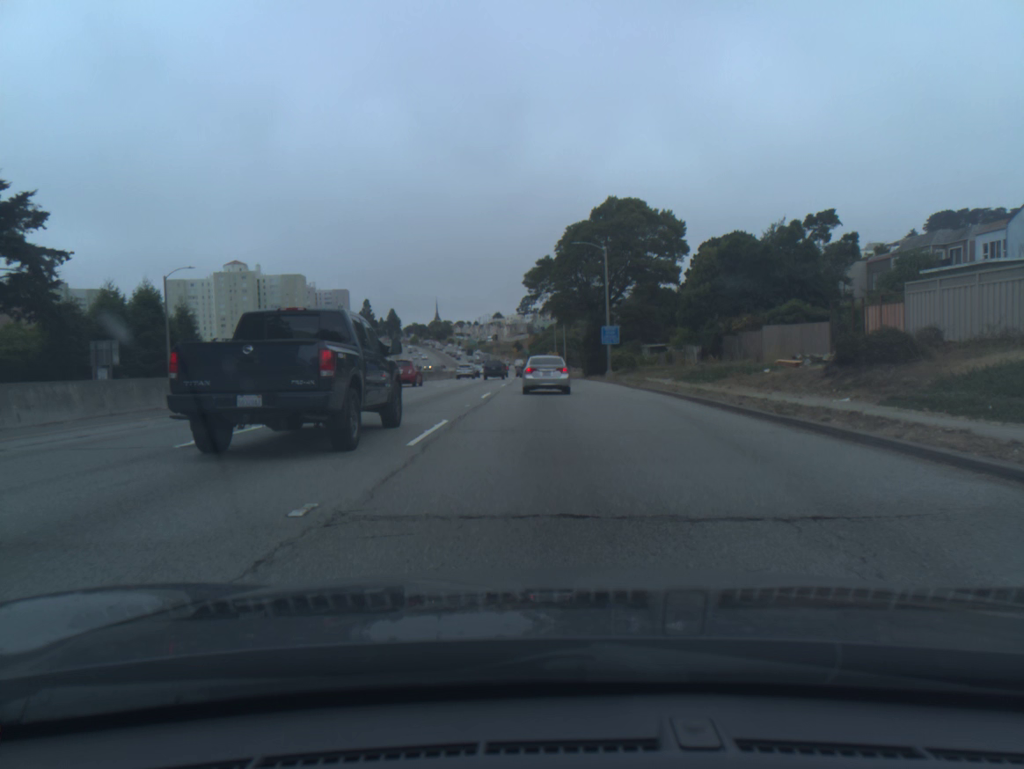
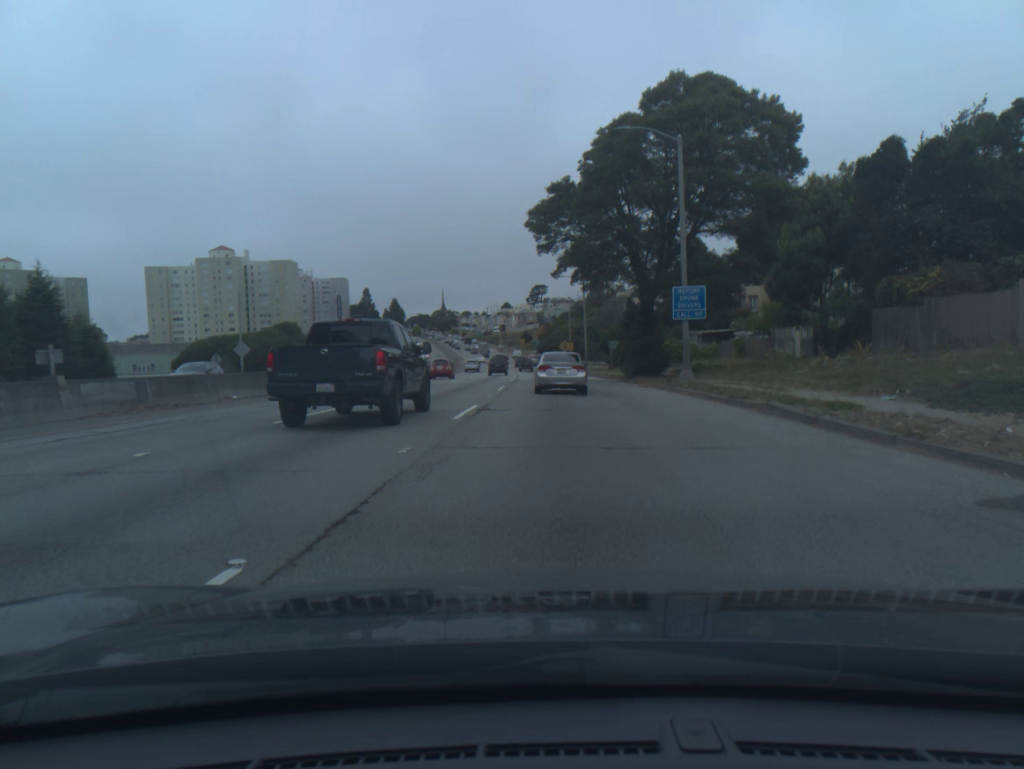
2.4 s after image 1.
(-0.2, +25.6) m; -1°
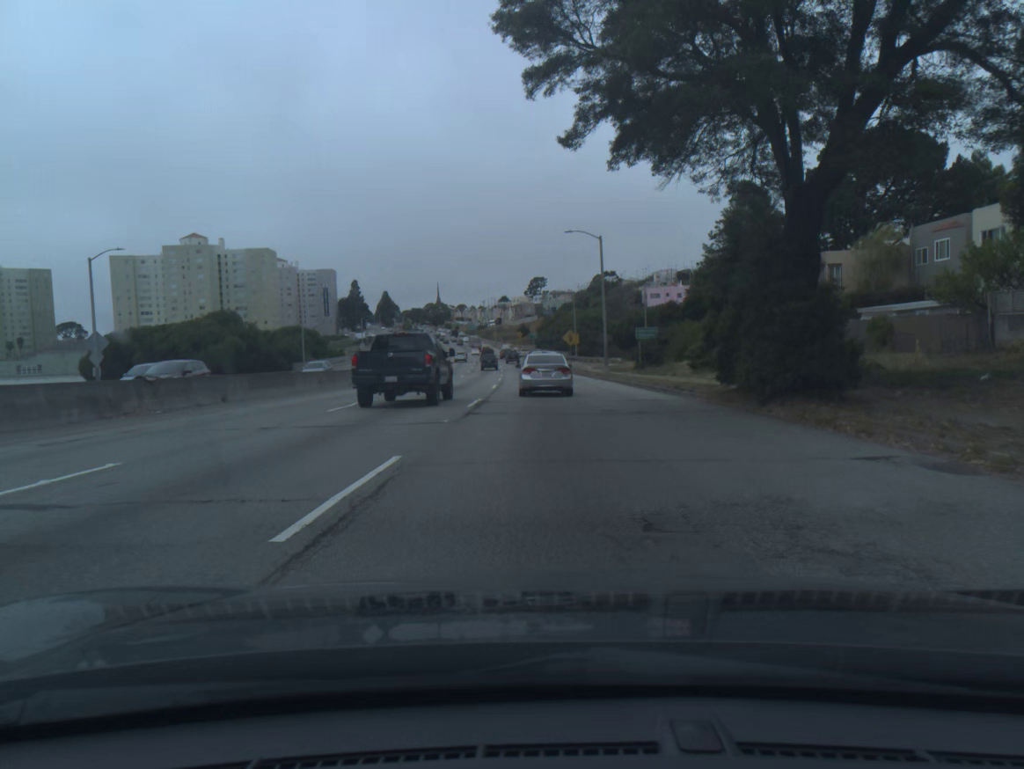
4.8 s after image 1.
(0.0, +24.9) m; 0°
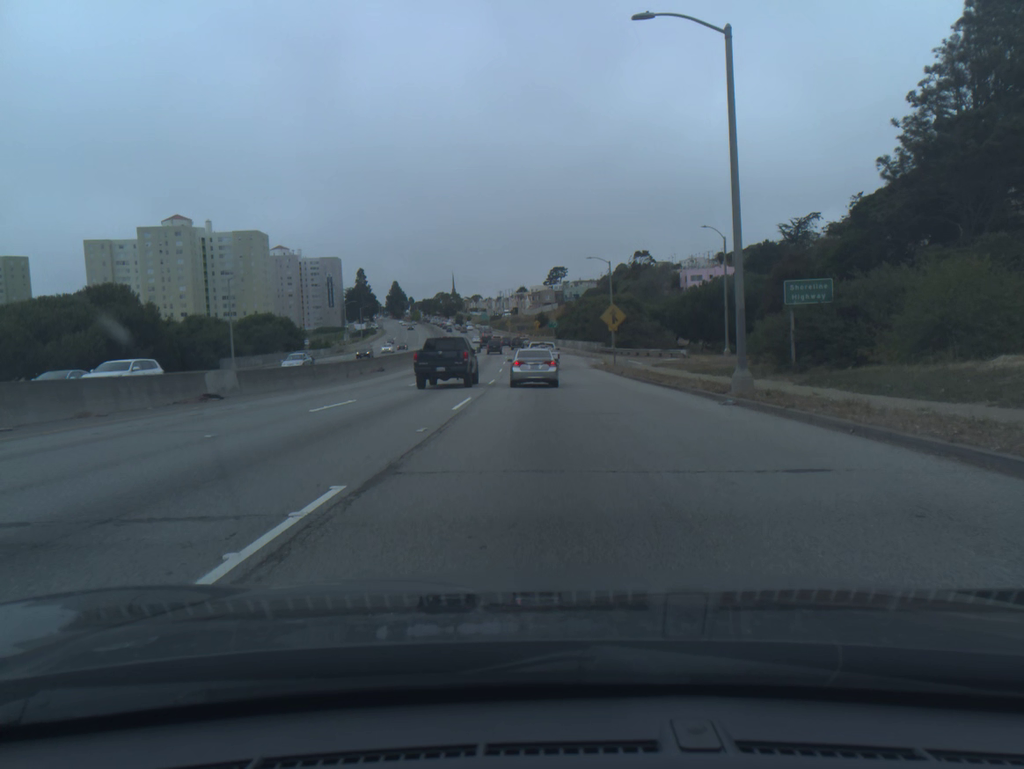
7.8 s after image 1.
(-0.3, +31.8) m; -1°
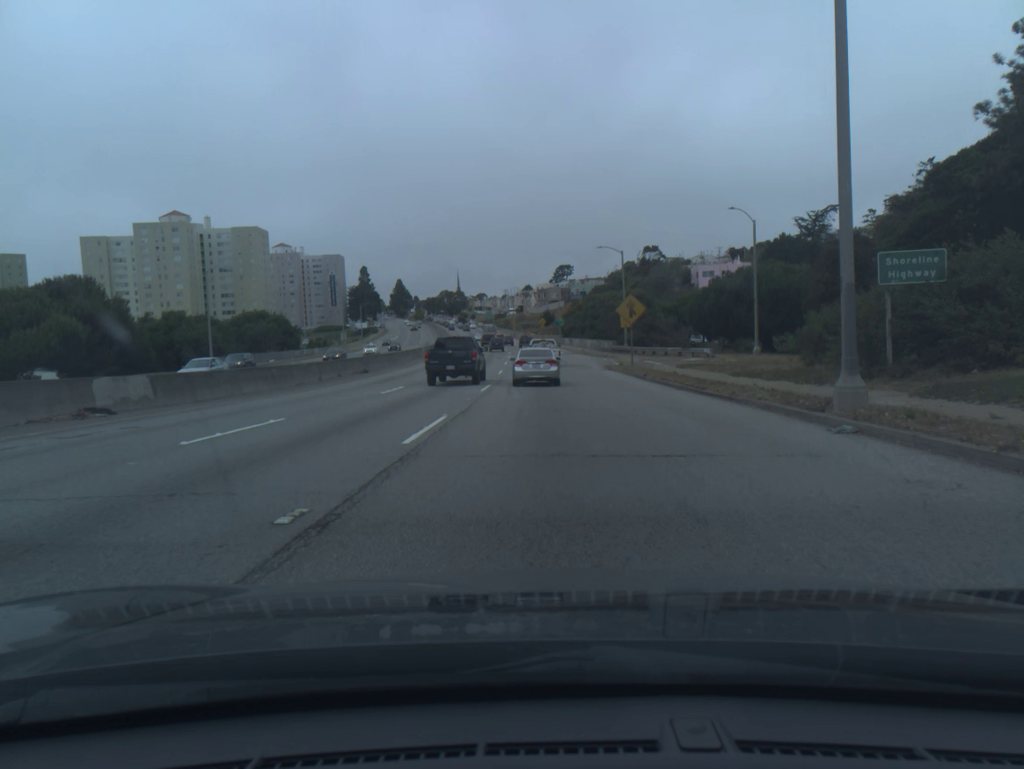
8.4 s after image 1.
(0.0, +6.7) m; 0°
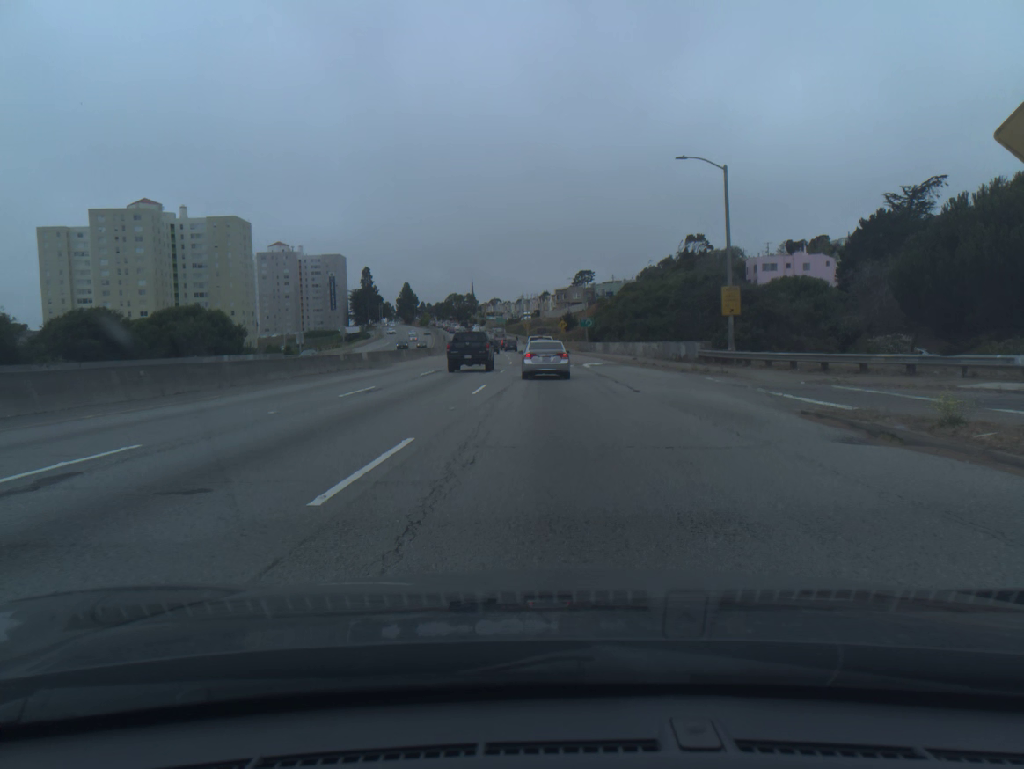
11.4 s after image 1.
(-0.3, +34.9) m; -1°
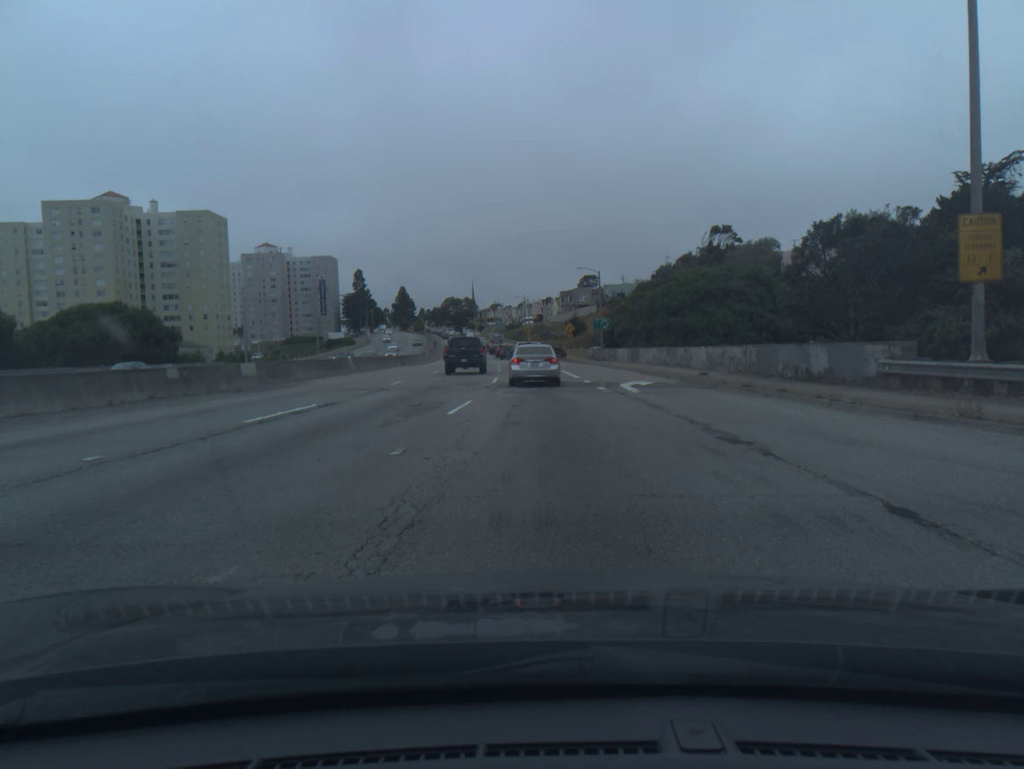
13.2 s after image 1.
(0.0, +20.8) m; 0°
